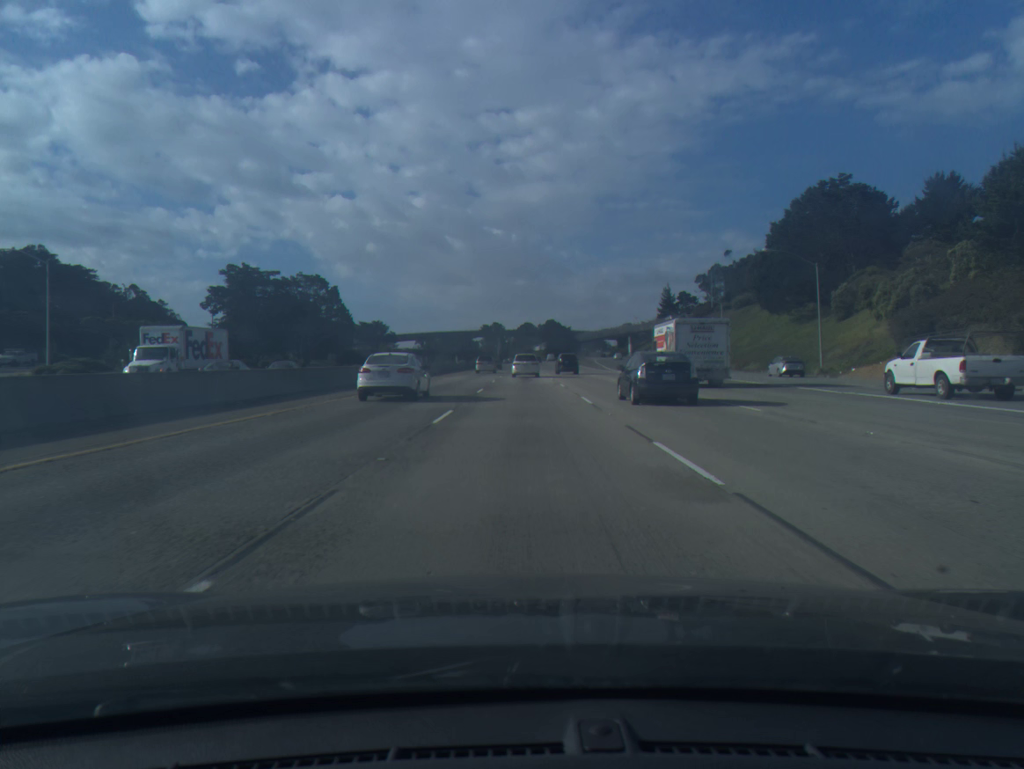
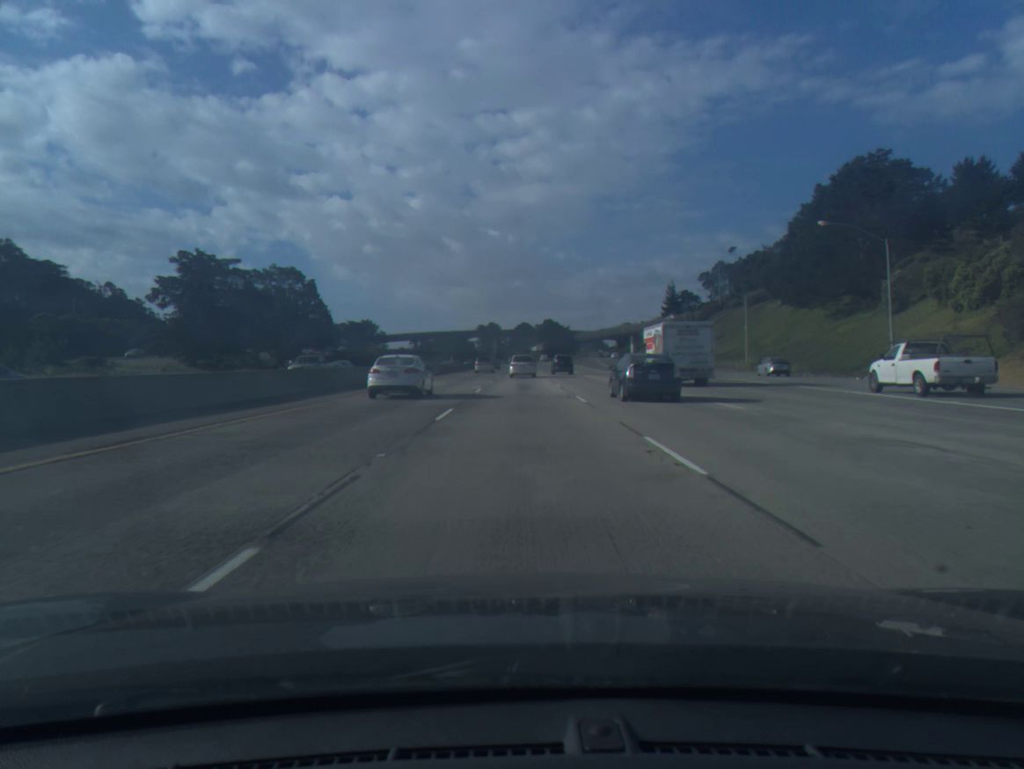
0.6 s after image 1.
(0.0, +13.7) m; 0°
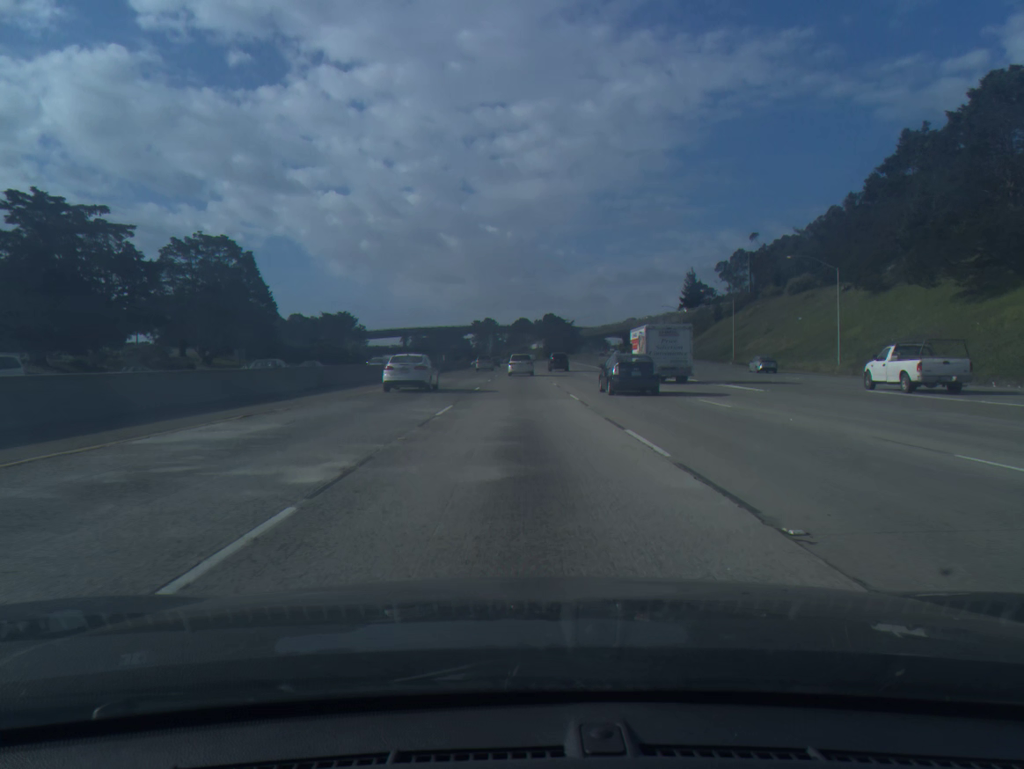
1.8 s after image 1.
(+0.1, +27.9) m; 0°
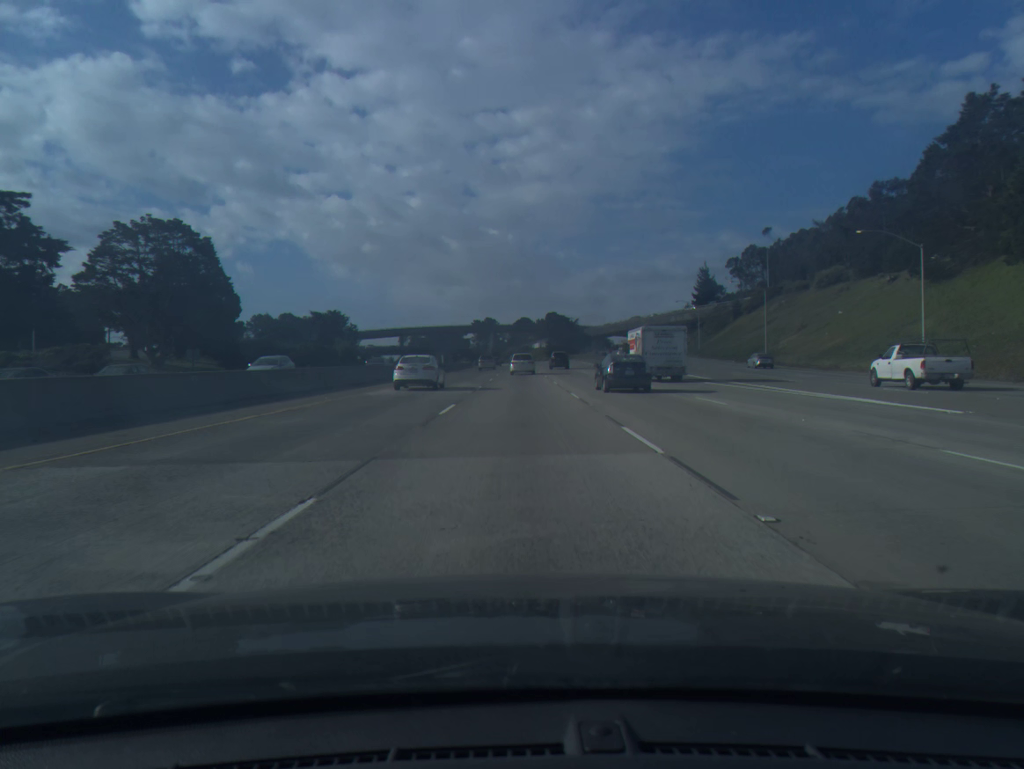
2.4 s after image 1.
(0.0, +14.2) m; 0°
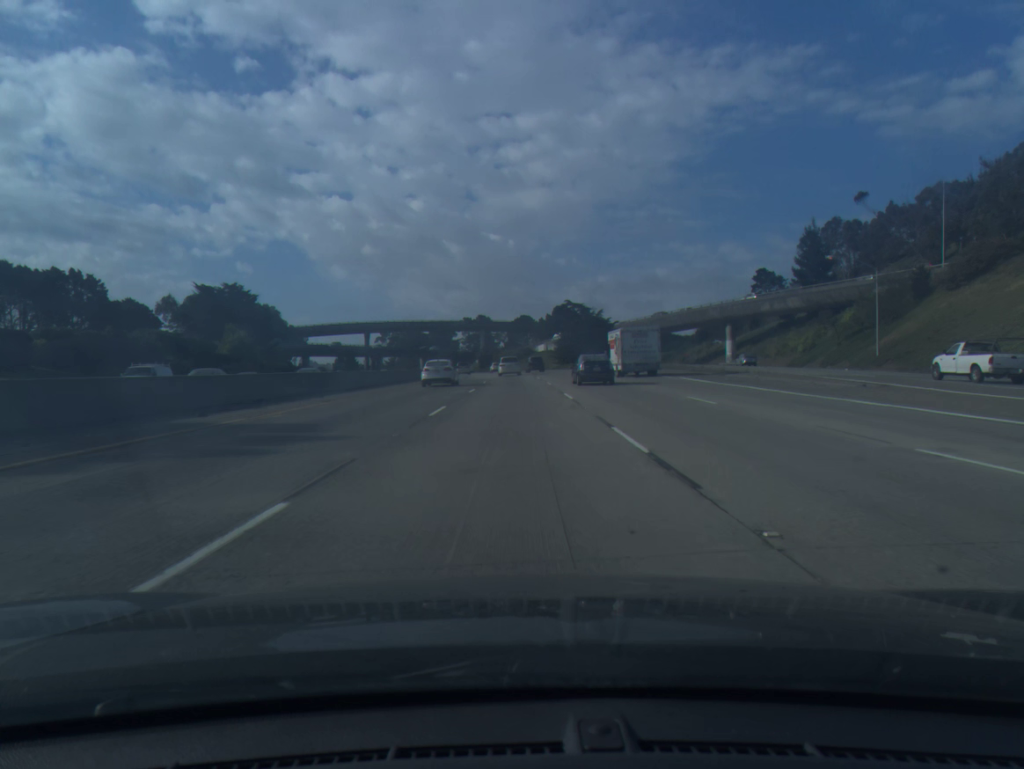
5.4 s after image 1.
(+0.2, +73.1) m; 0°
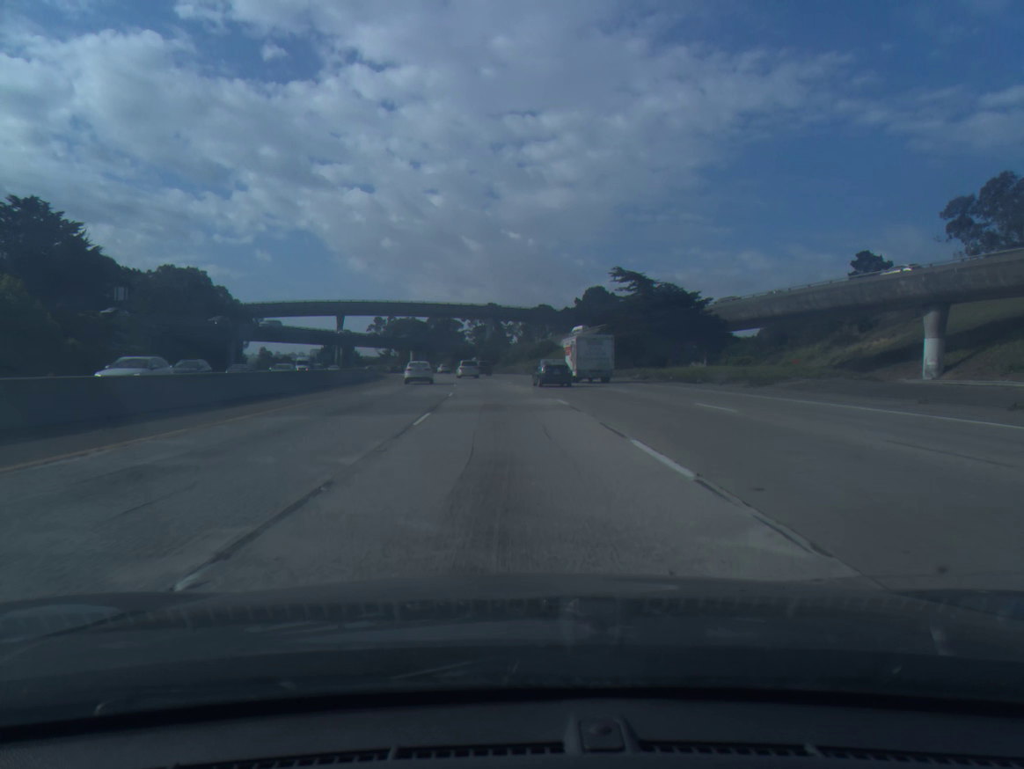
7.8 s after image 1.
(-0.7, +60.8) m; -1°
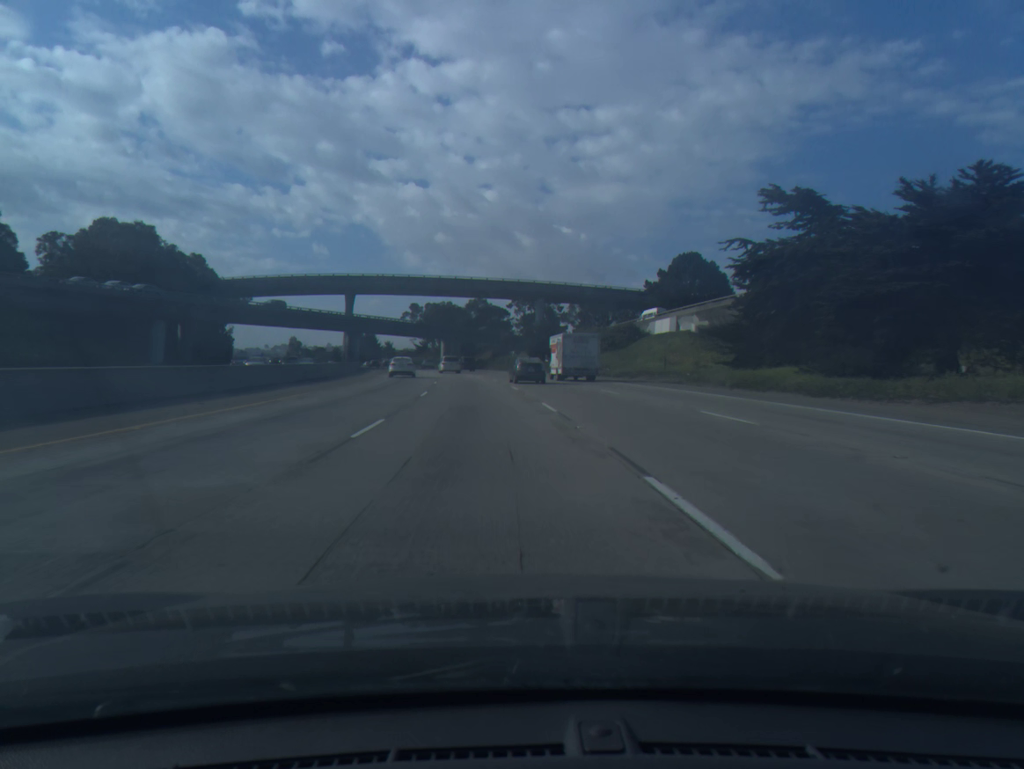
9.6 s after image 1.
(-1.5, +47.0) m; -4°
